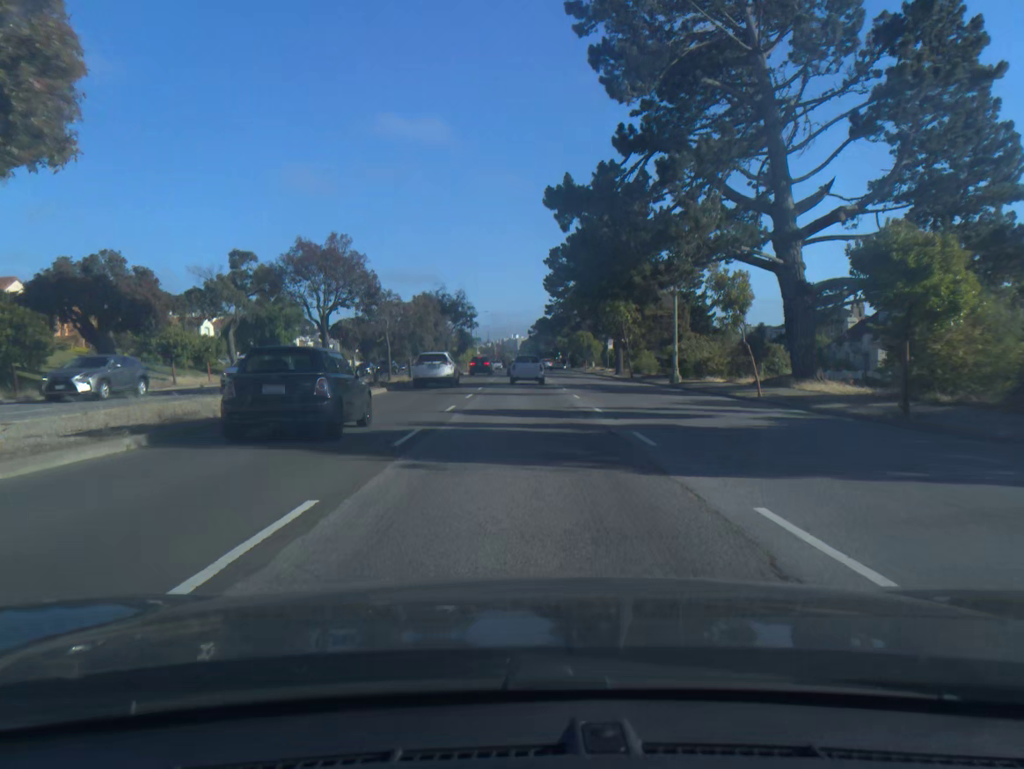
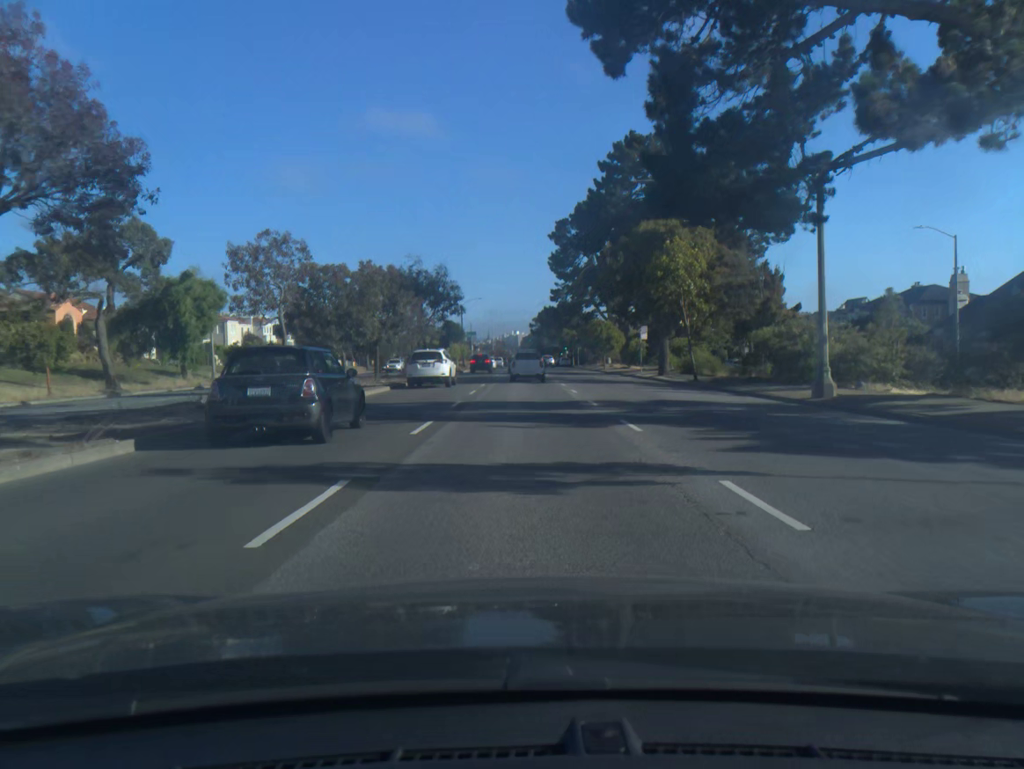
(0.0, +20.5) m; 0°
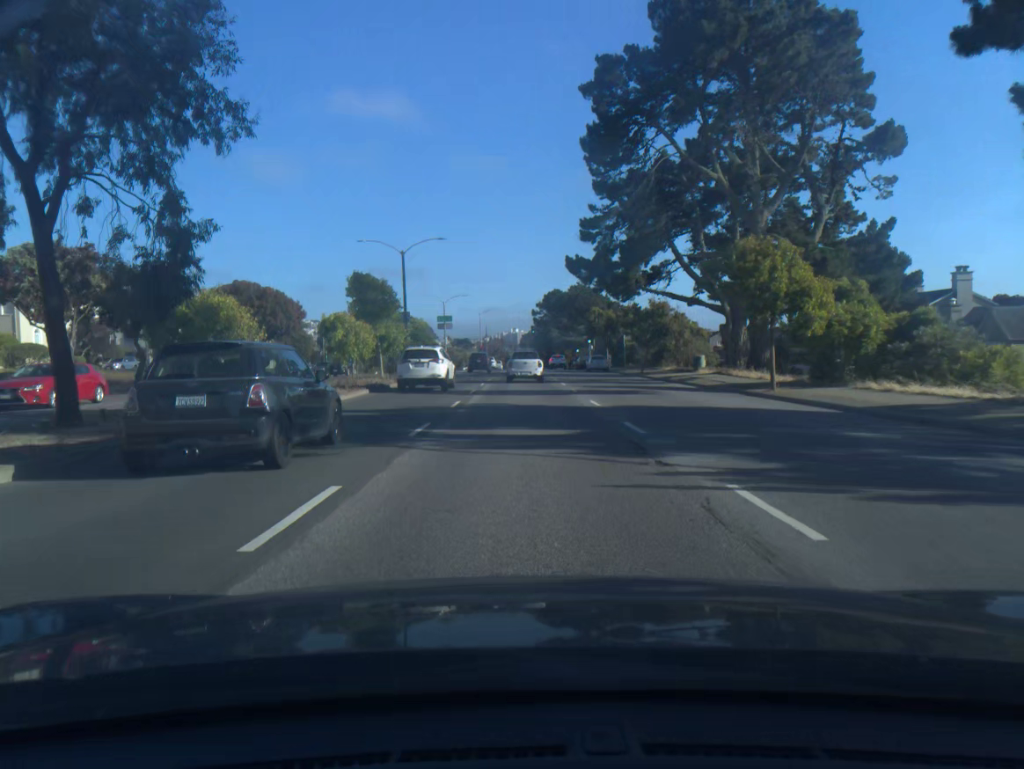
(0.0, +51.2) m; 0°
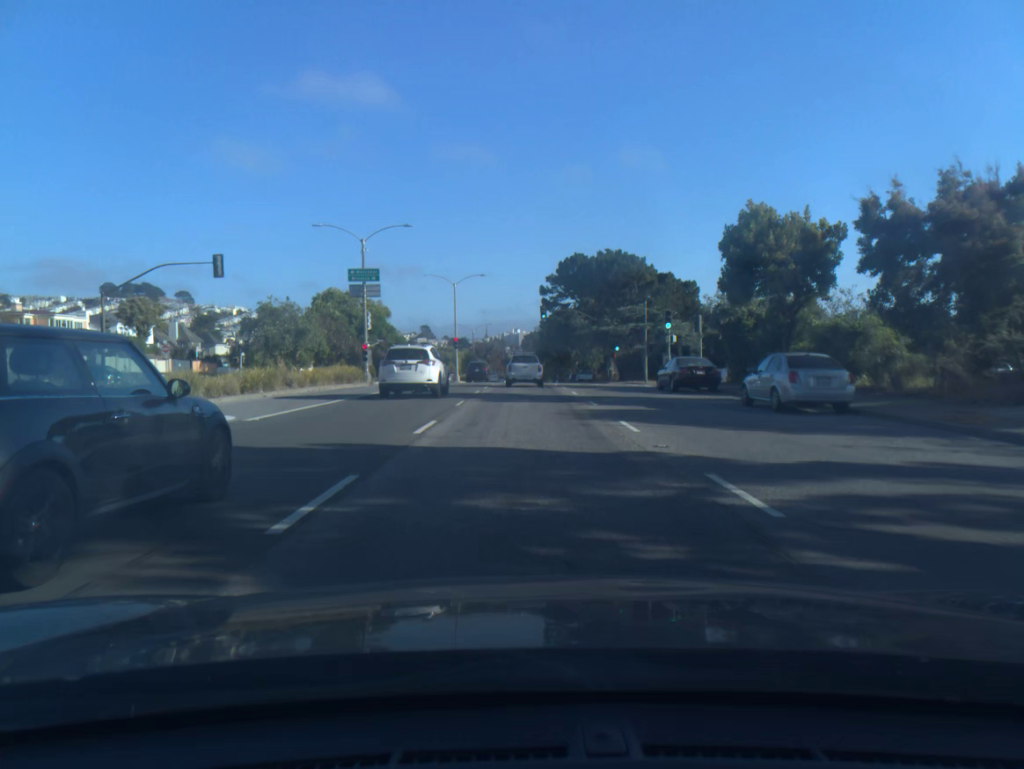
(0.0, +50.3) m; 0°
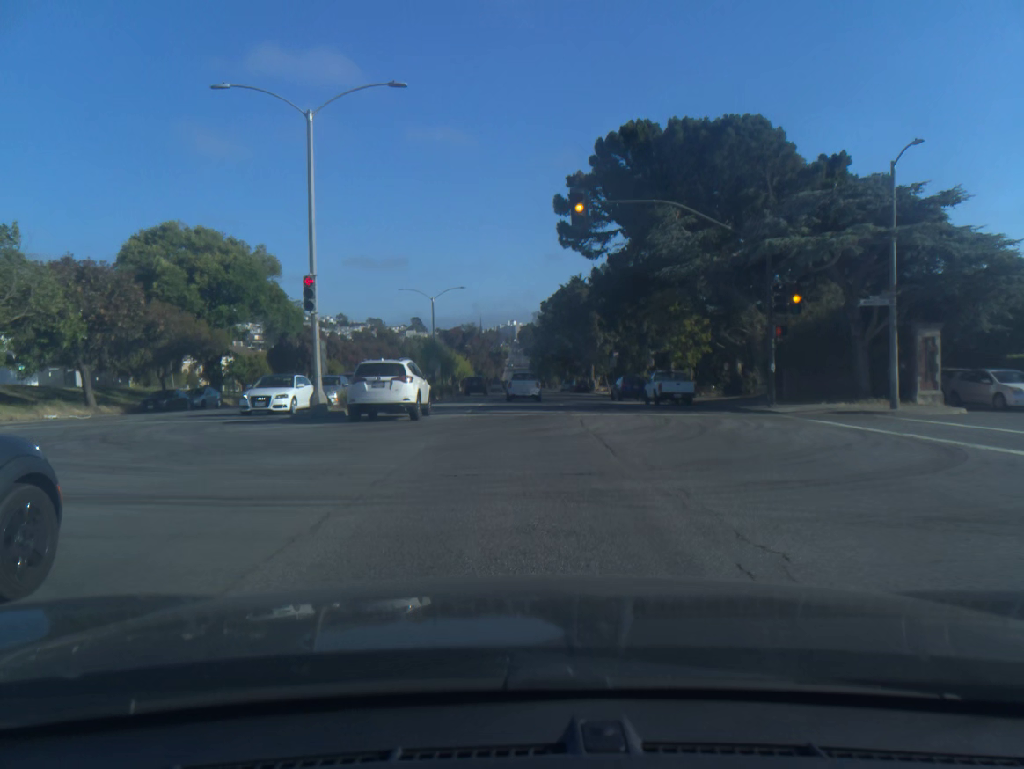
(+0.2, +50.0) m; 0°
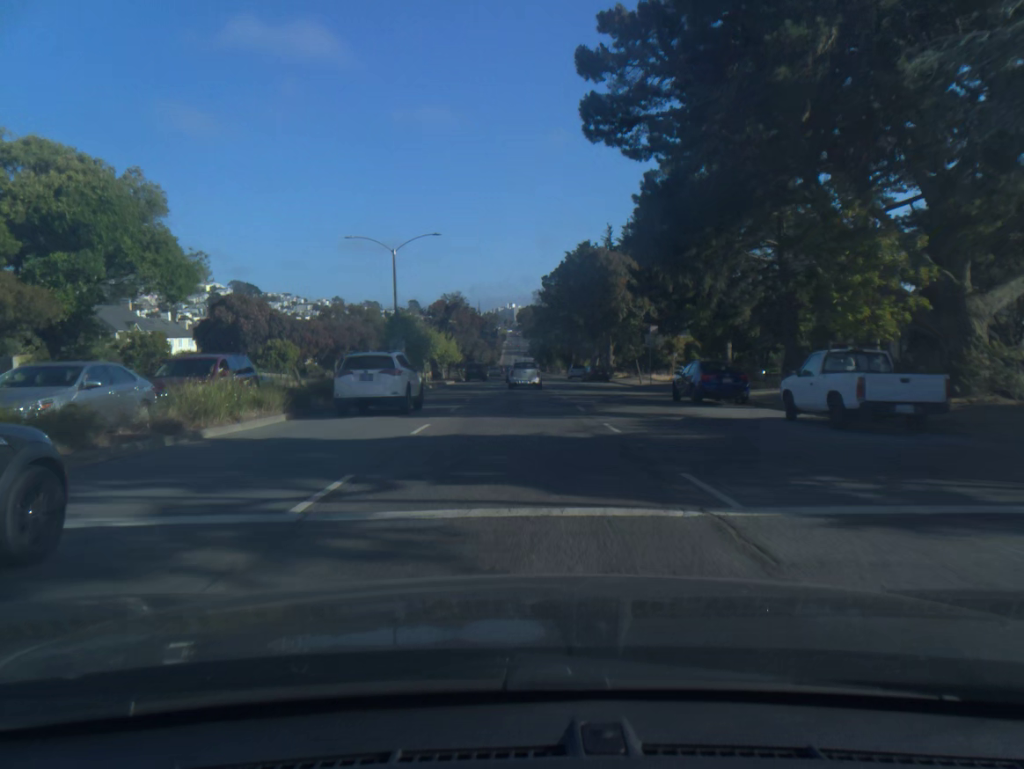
(0.0, +20.3) m; 0°
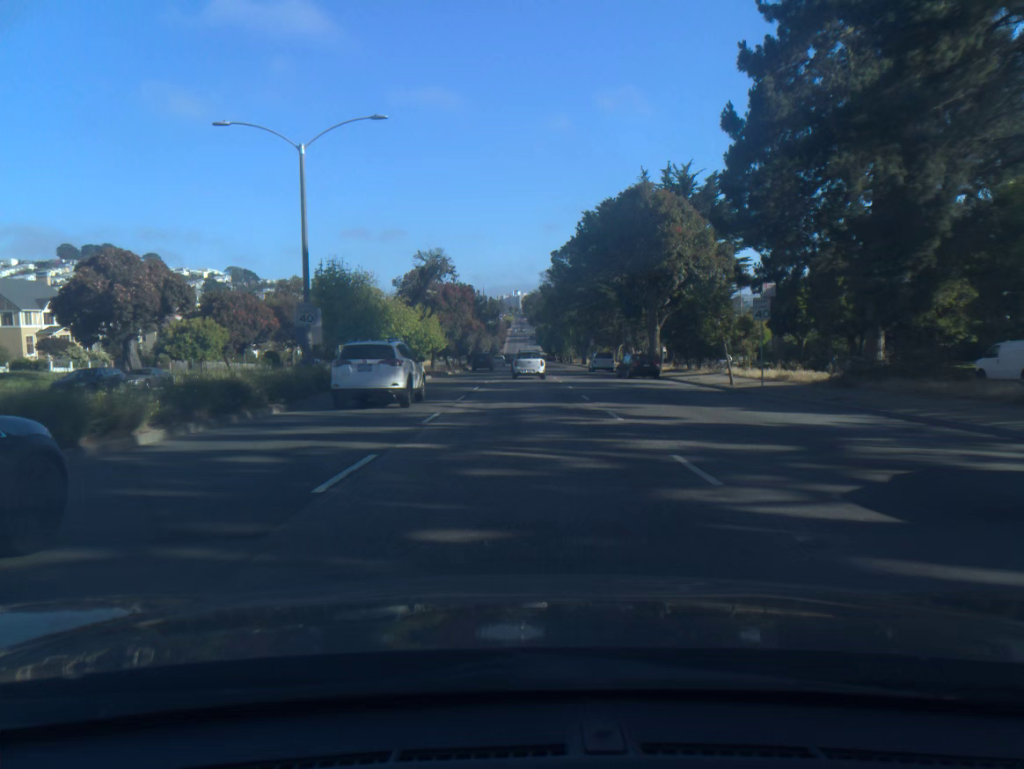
(-0.1, +21.0) m; -1°
